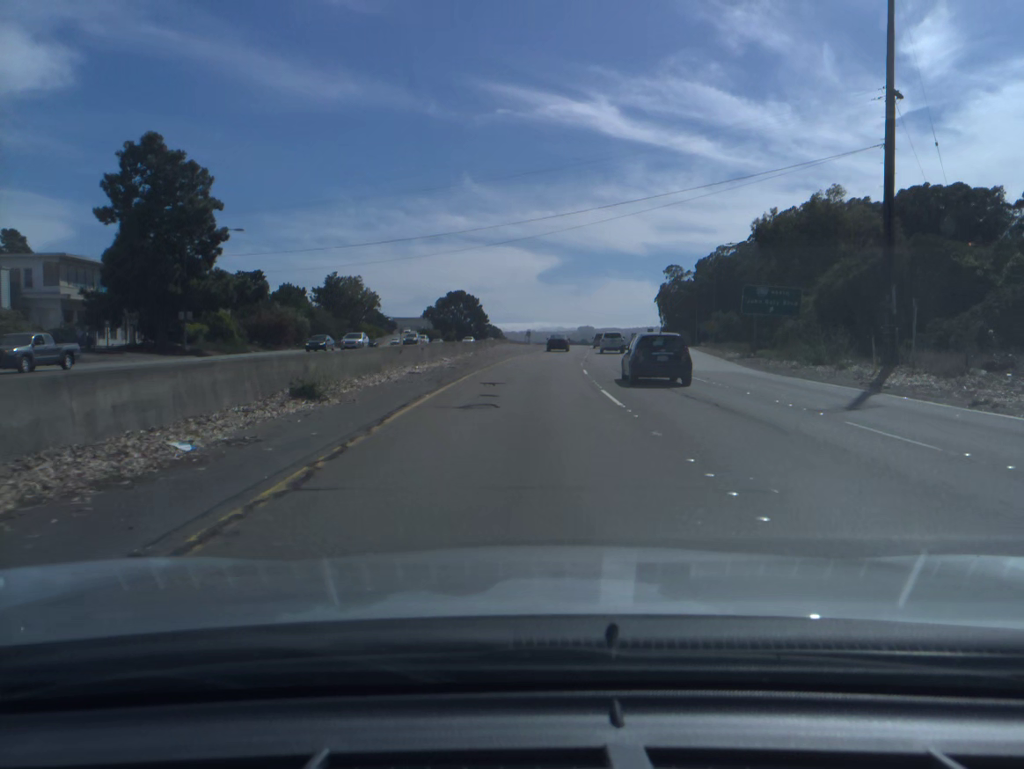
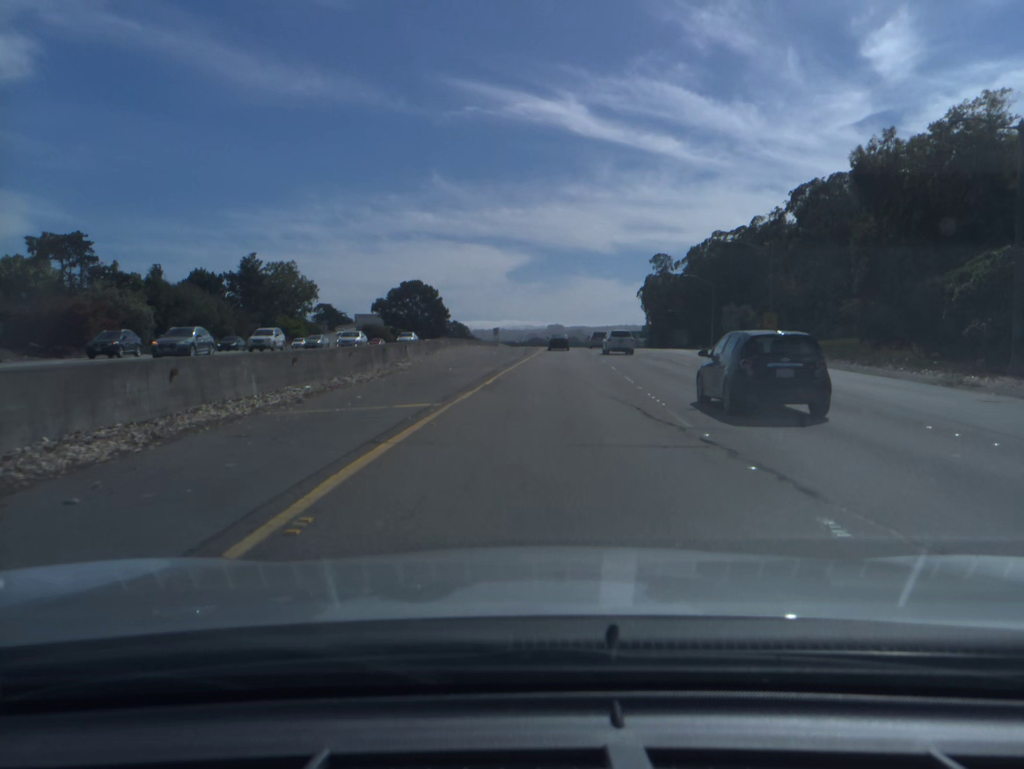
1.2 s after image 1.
(+0.4, +35.7) m; +2°
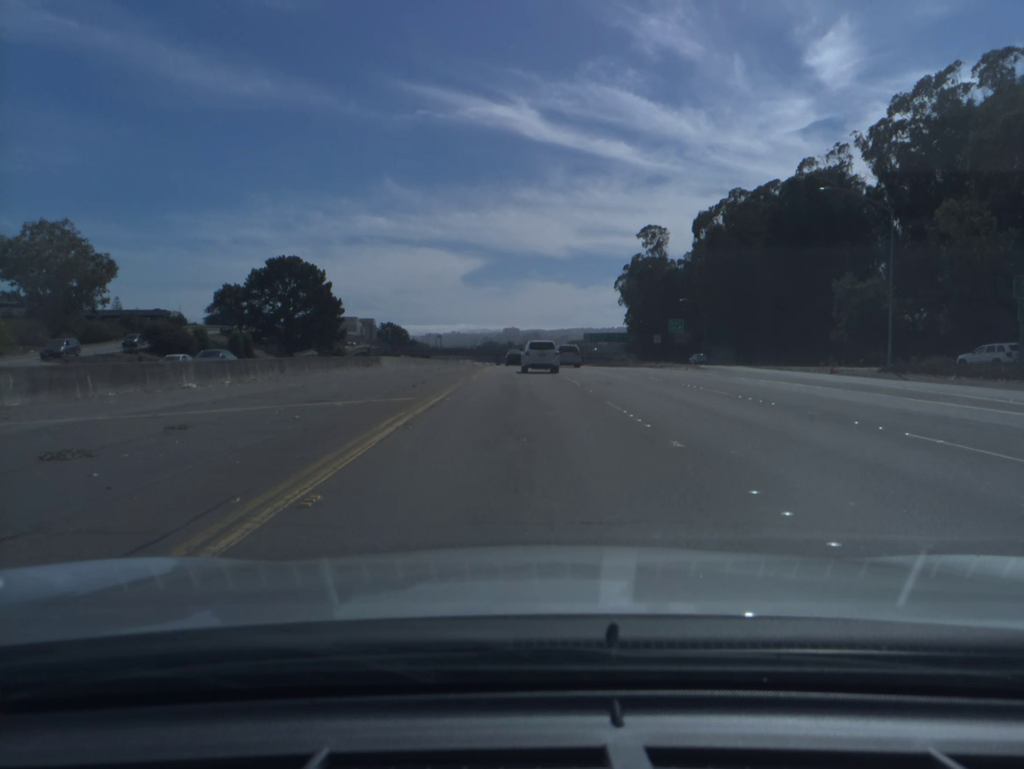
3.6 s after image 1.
(+3.6, +71.5) m; +3°
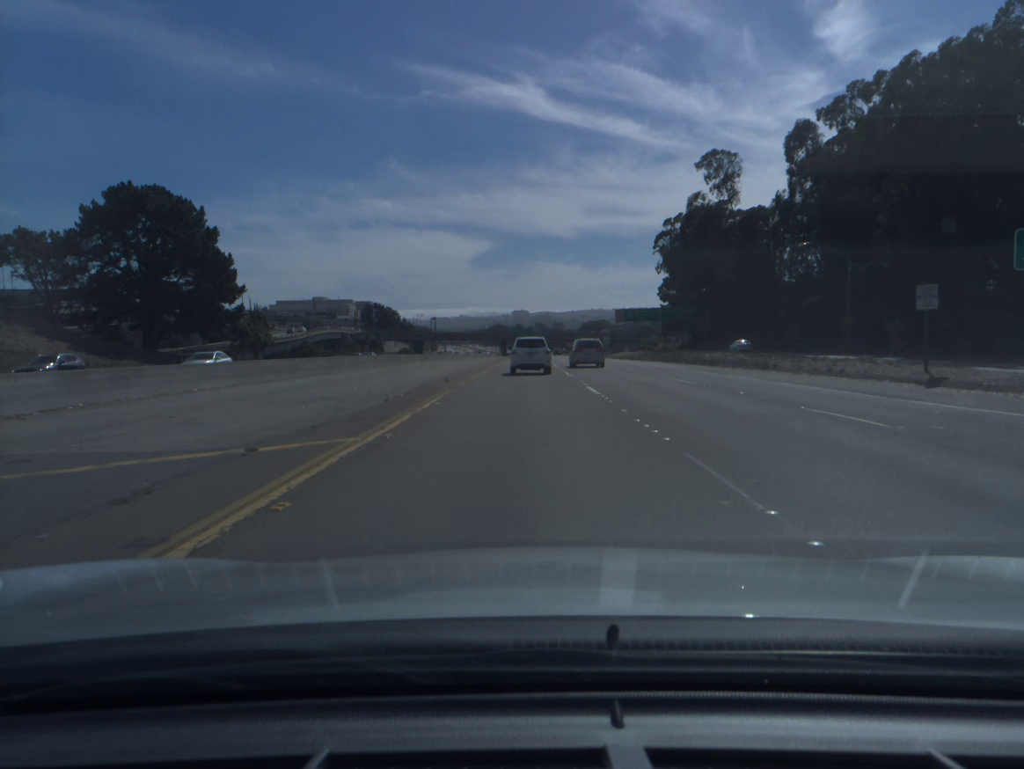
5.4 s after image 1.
(-0.2, +53.5) m; -1°
